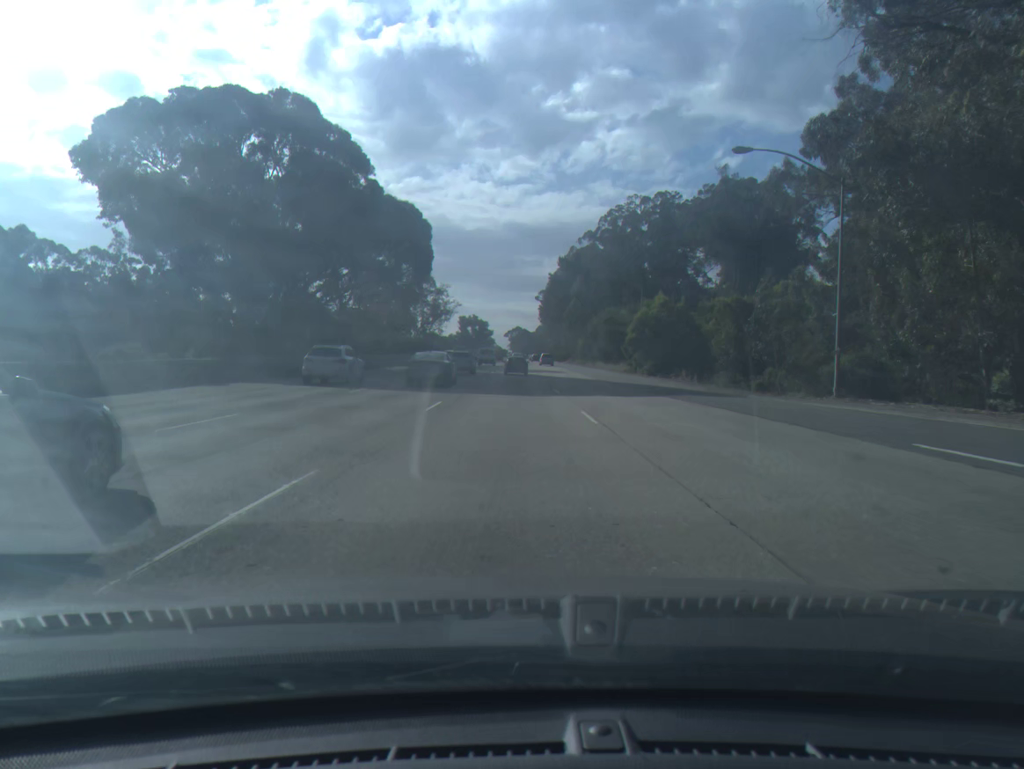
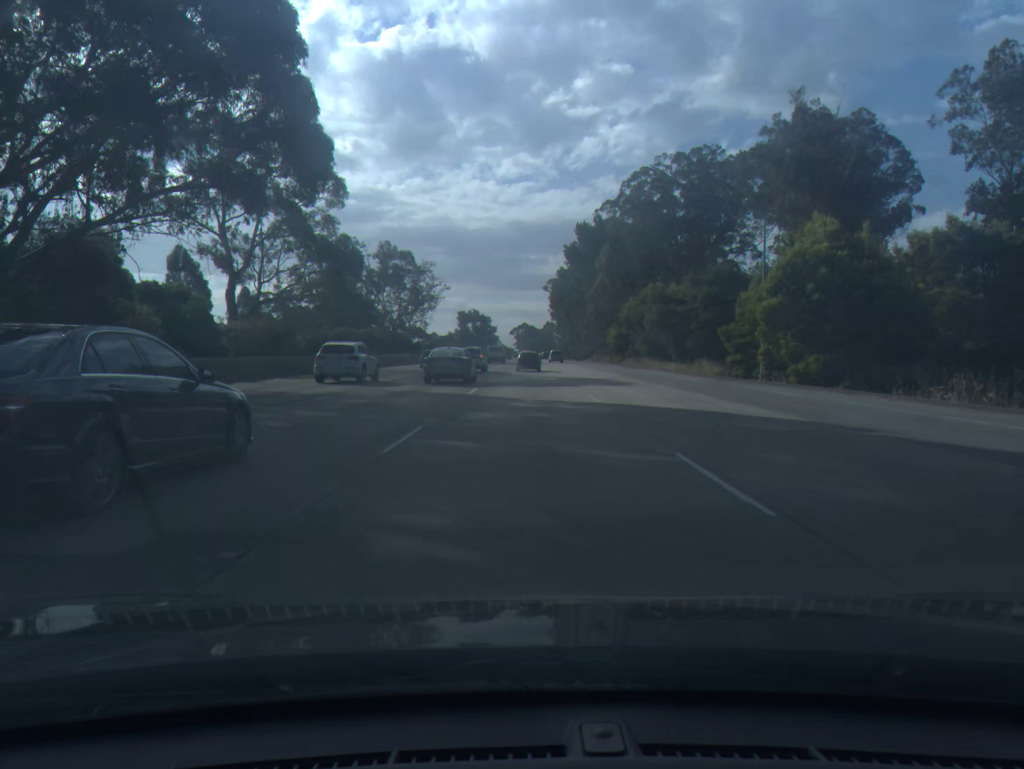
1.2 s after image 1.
(-0.4, +37.9) m; -1°
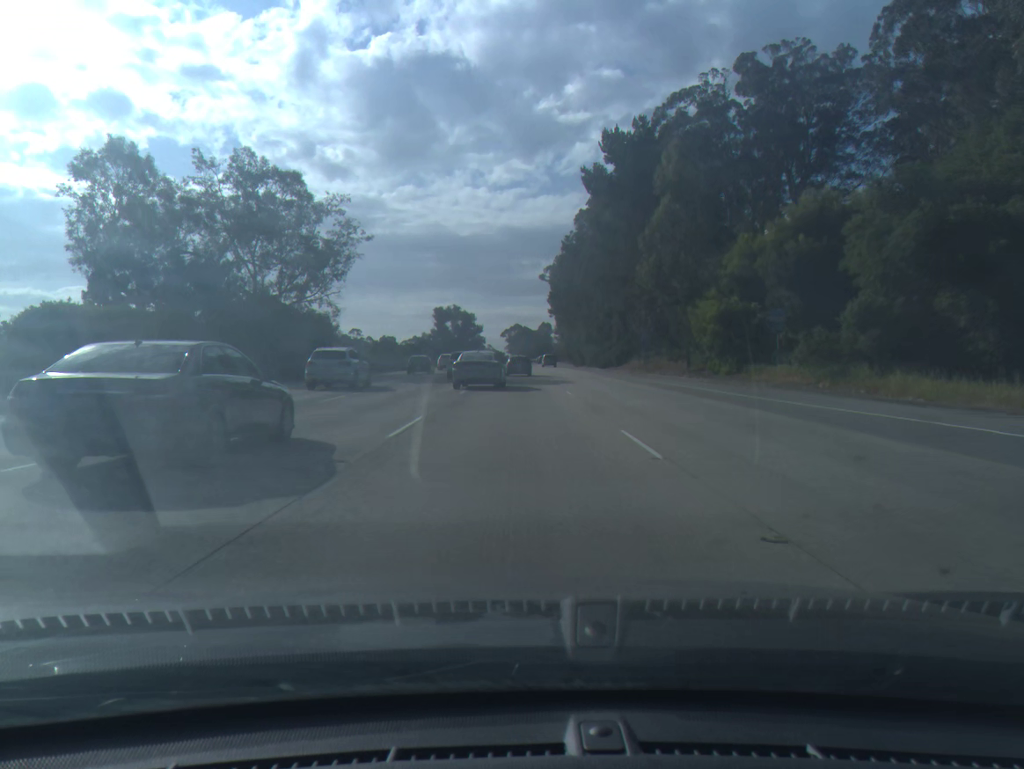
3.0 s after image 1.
(+0.6, +55.4) m; 0°
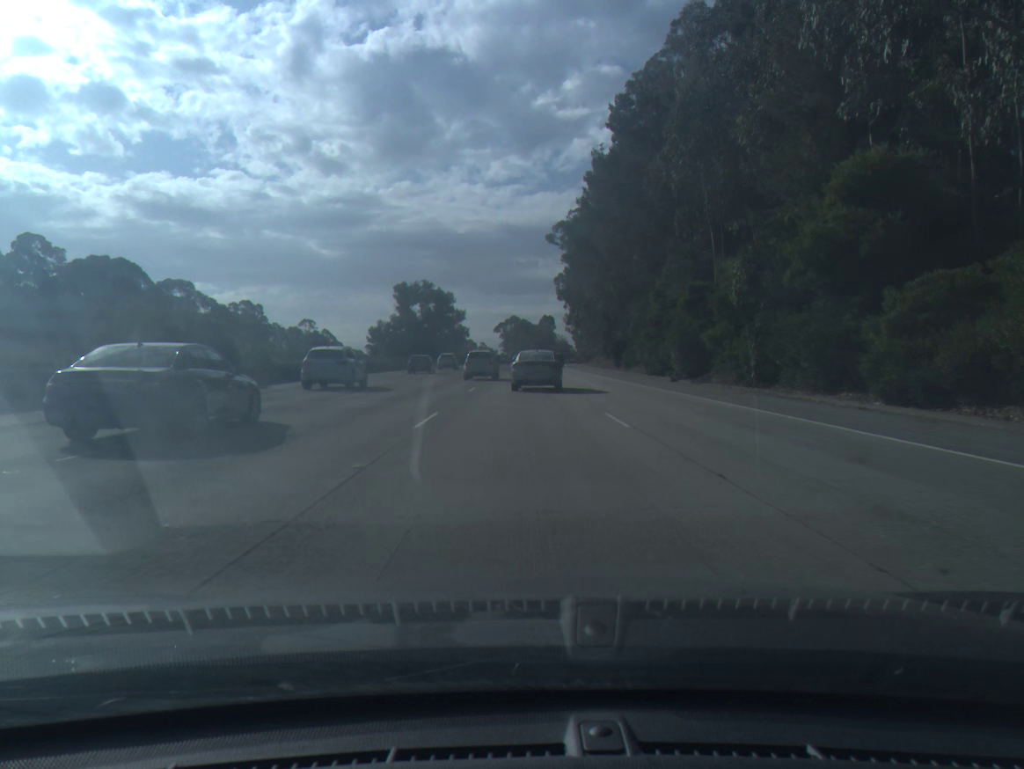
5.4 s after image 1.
(-0.3, +71.4) m; 0°
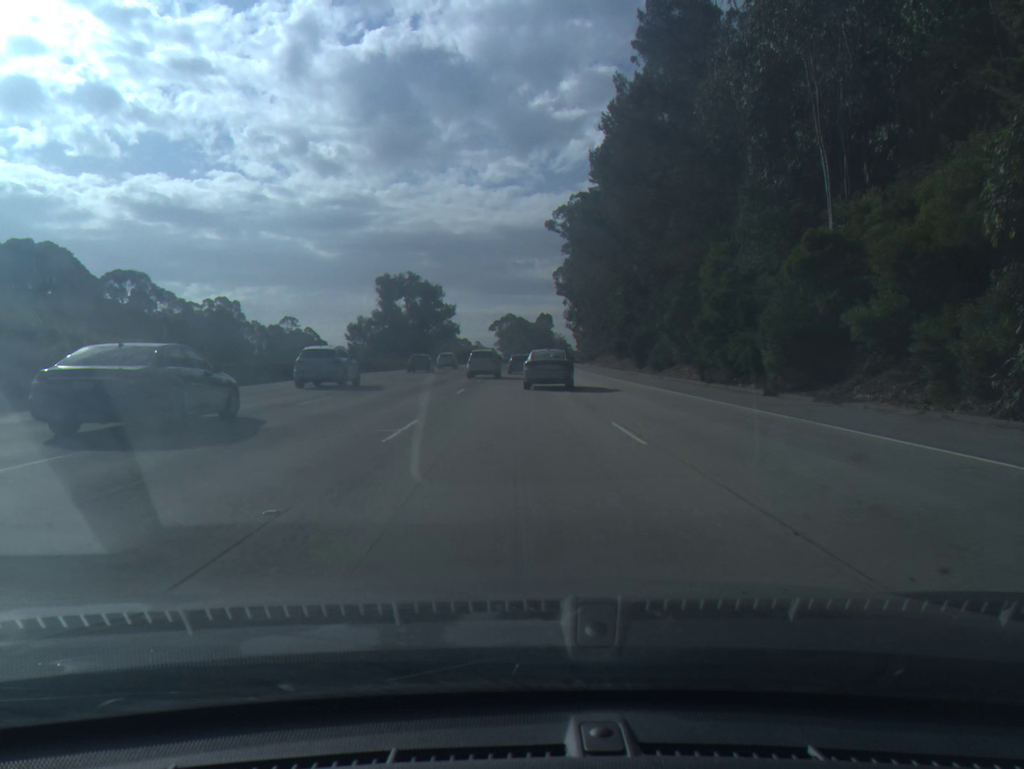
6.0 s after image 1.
(0.0, +17.2) m; 0°
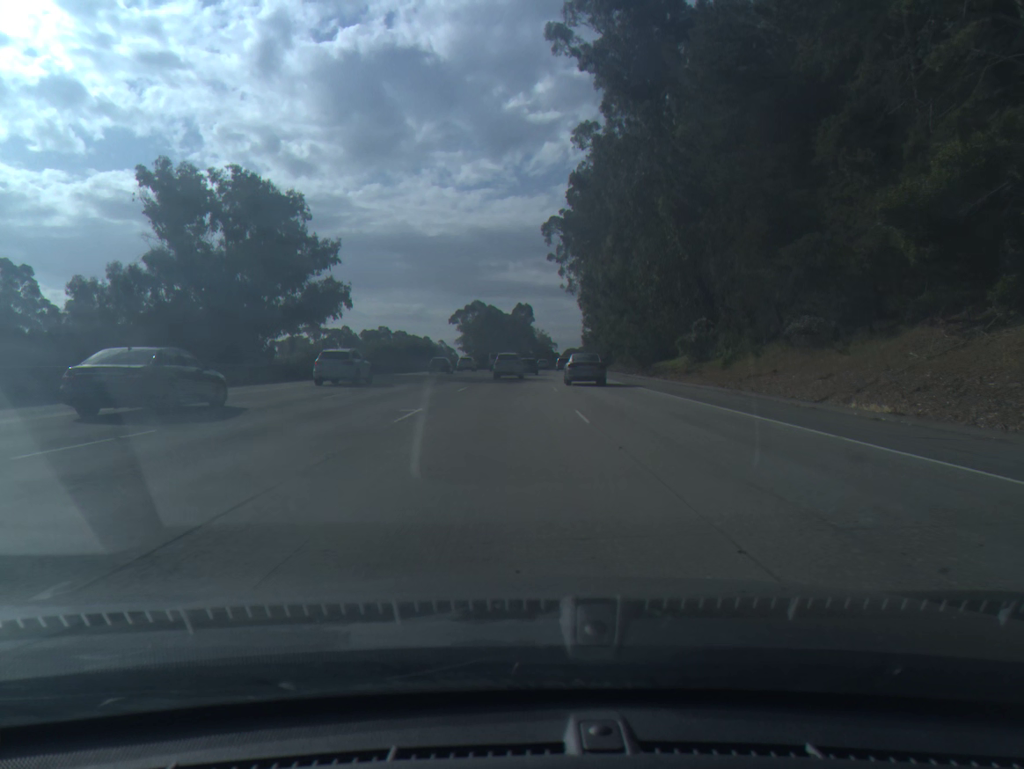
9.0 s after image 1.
(+0.8, +83.7) m; +2°
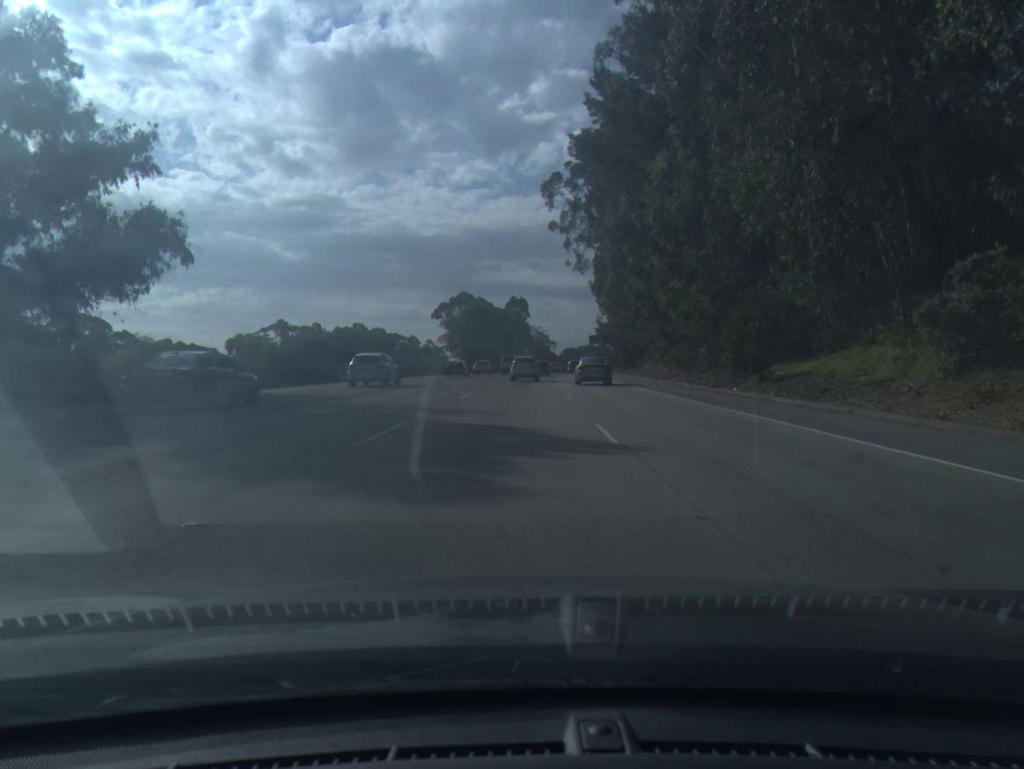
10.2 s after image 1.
(+0.2, +33.0) m; 0°
